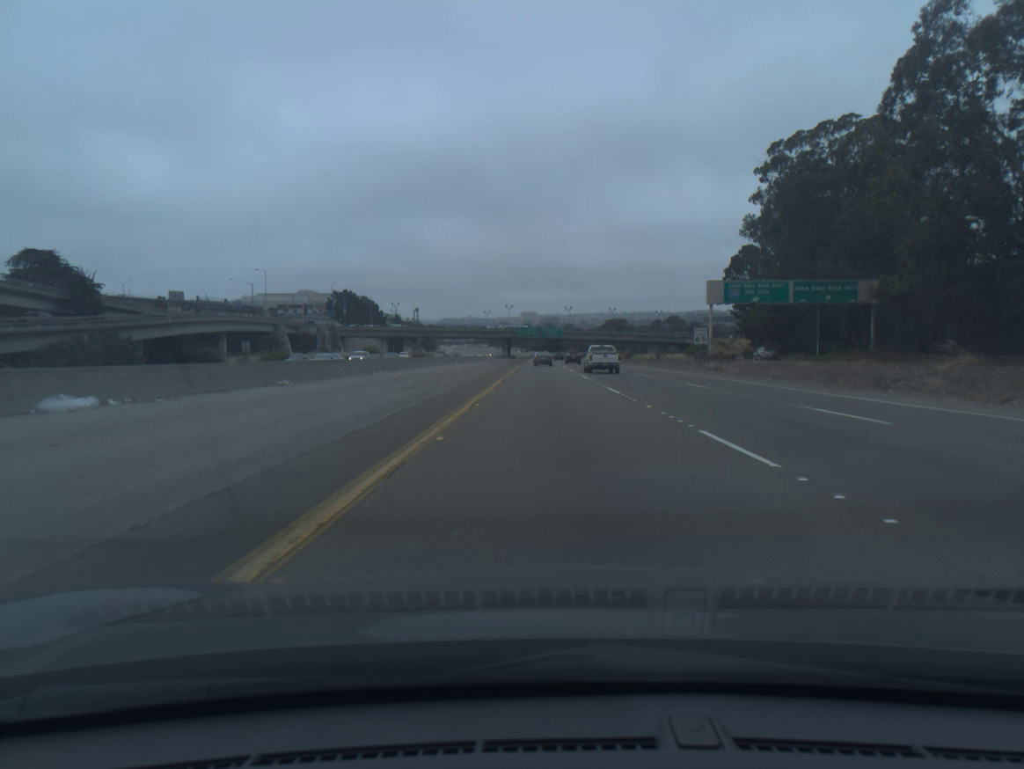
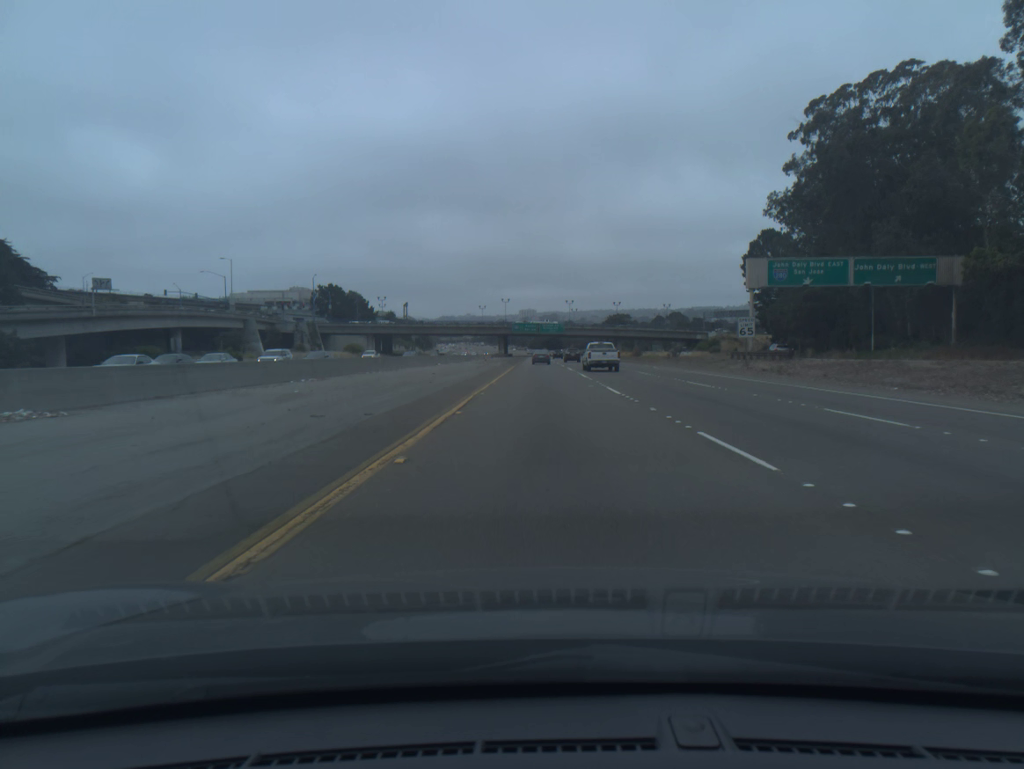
(0.0, +16.1) m; 0°
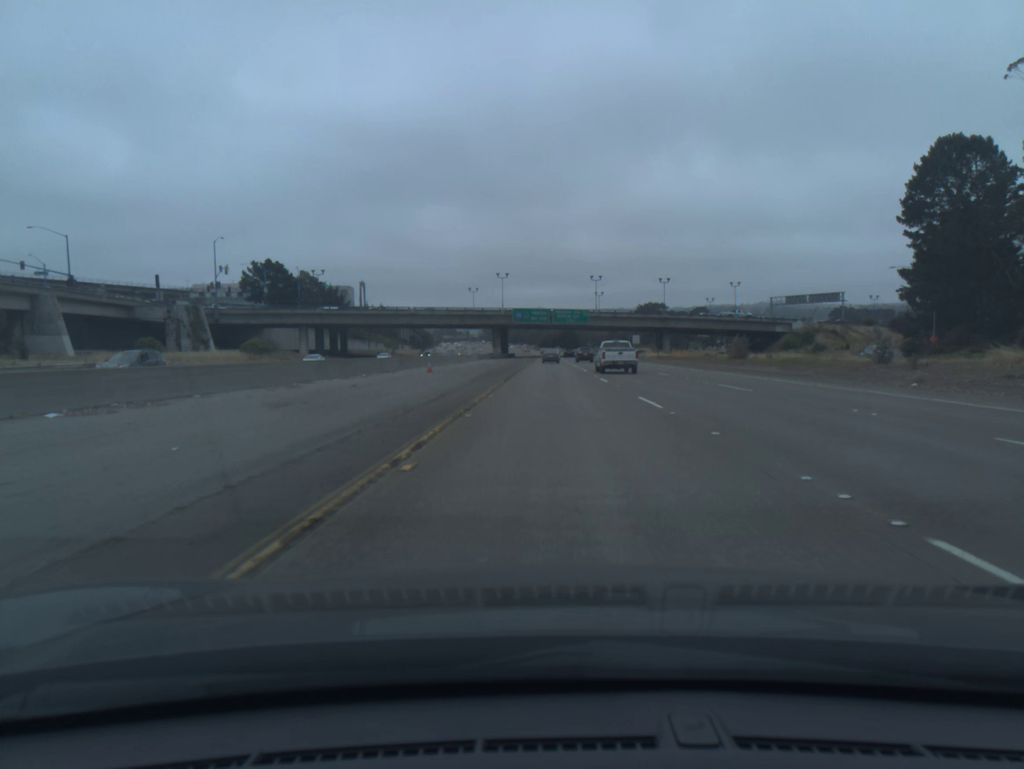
(-0.5, +65.2) m; -1°
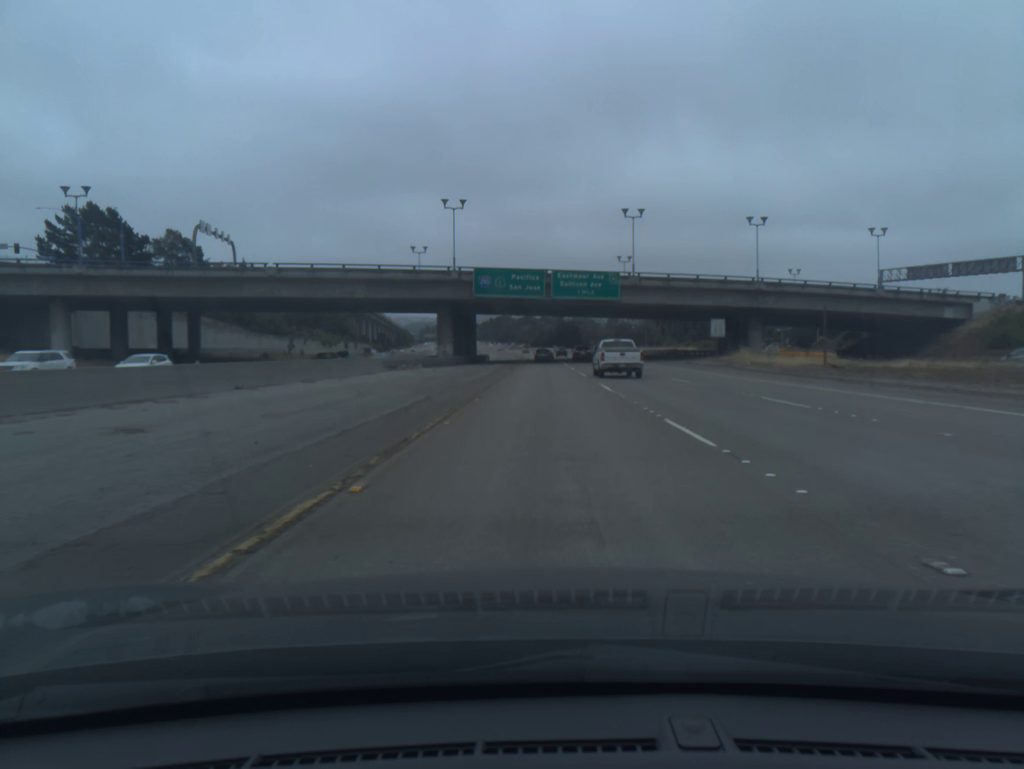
(+0.5, +66.3) m; 0°
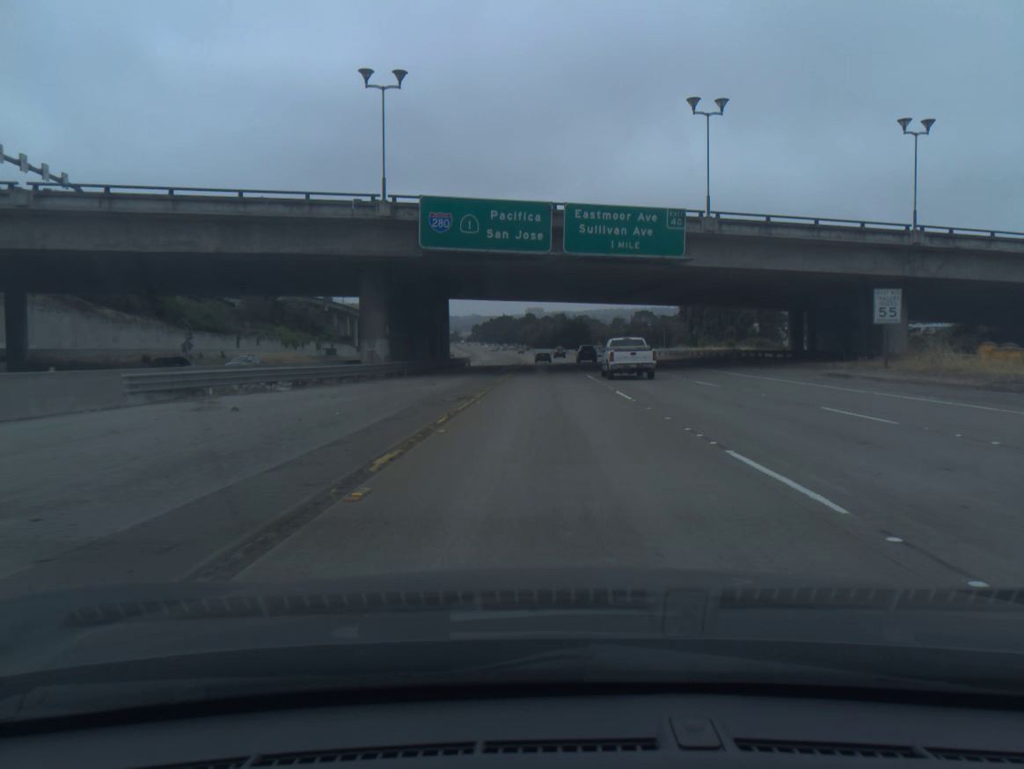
(-0.1, +33.5) m; 0°
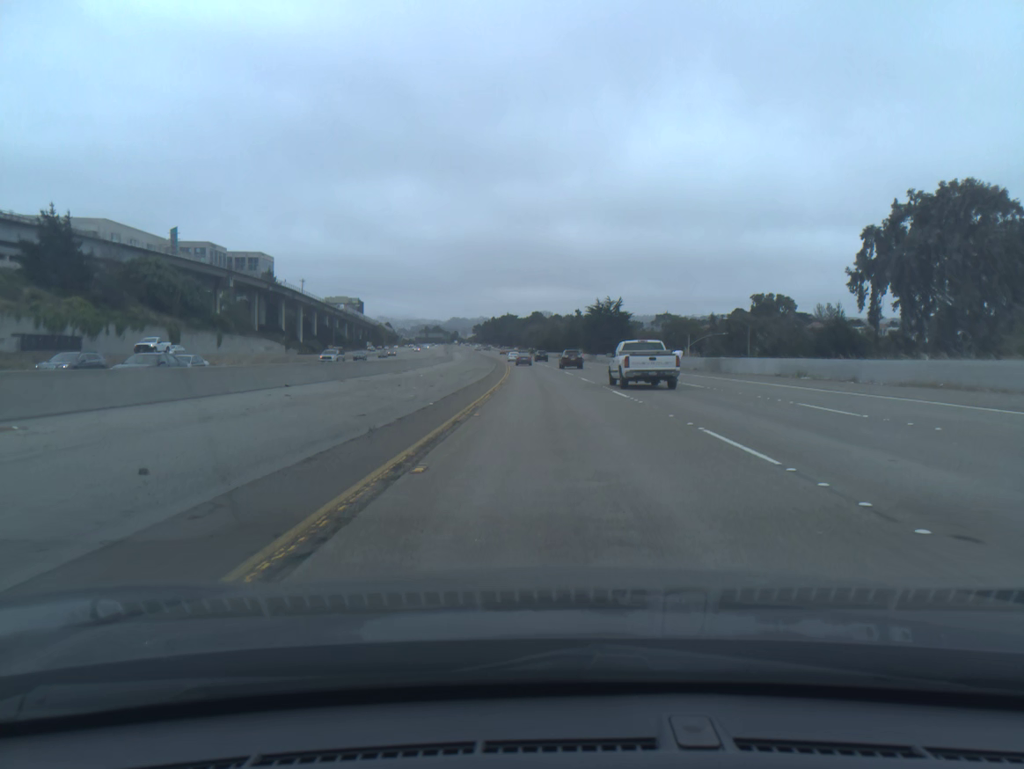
(-0.1, +84.1) m; 0°
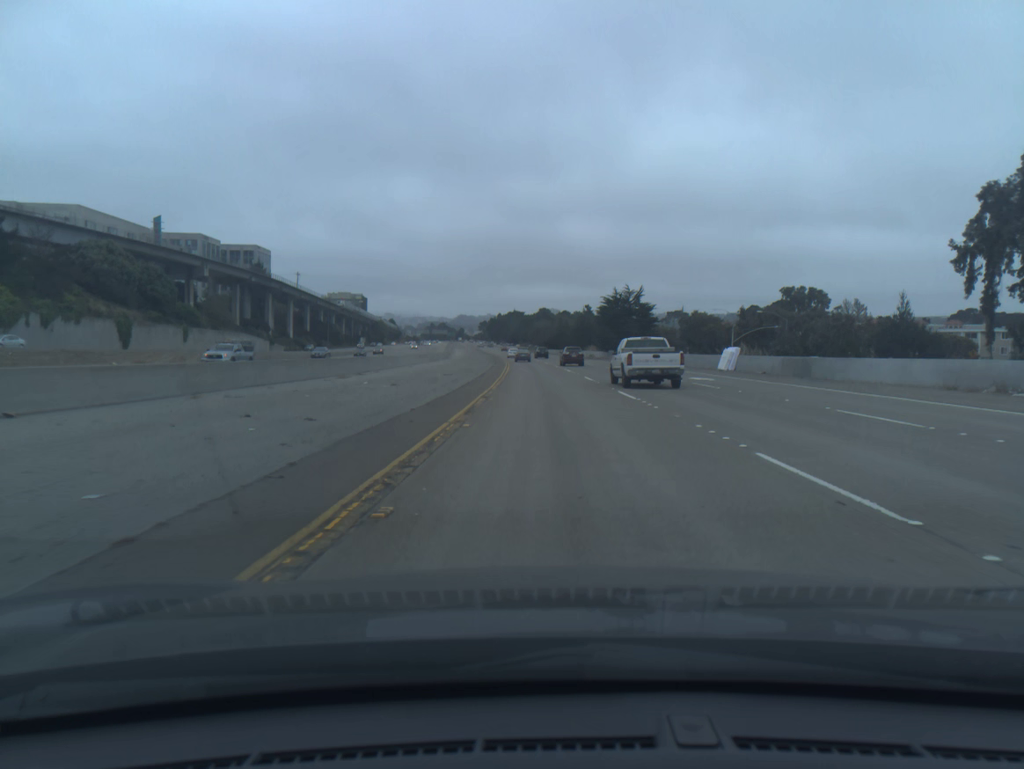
(-0.1, +17.0) m; -1°
